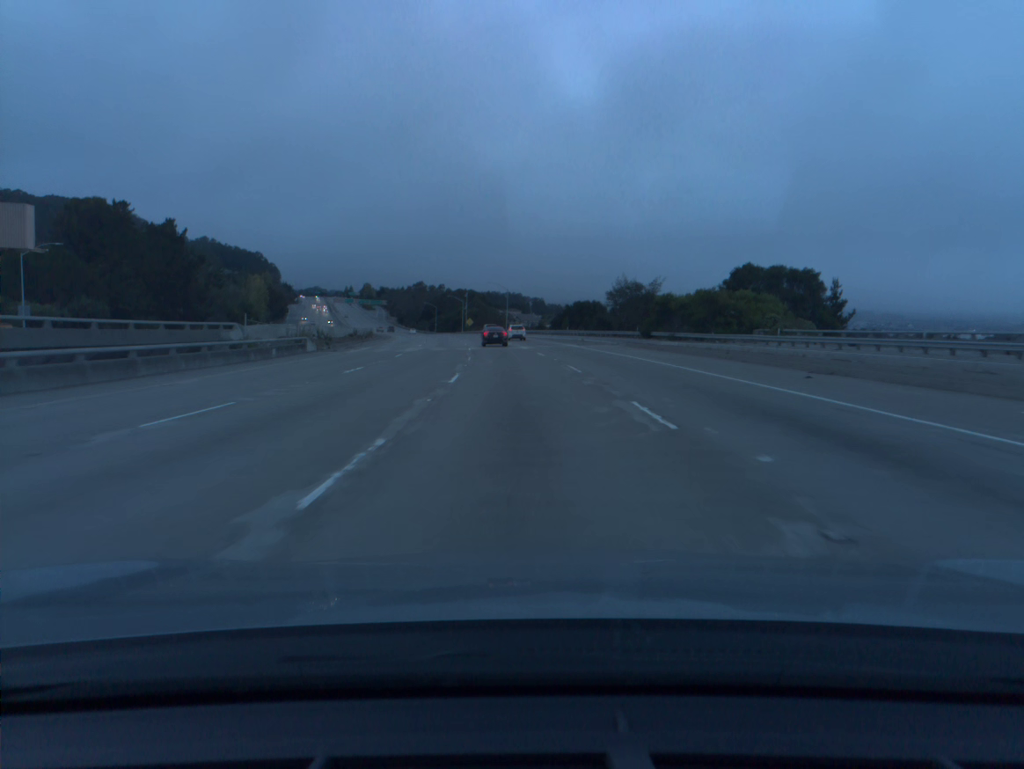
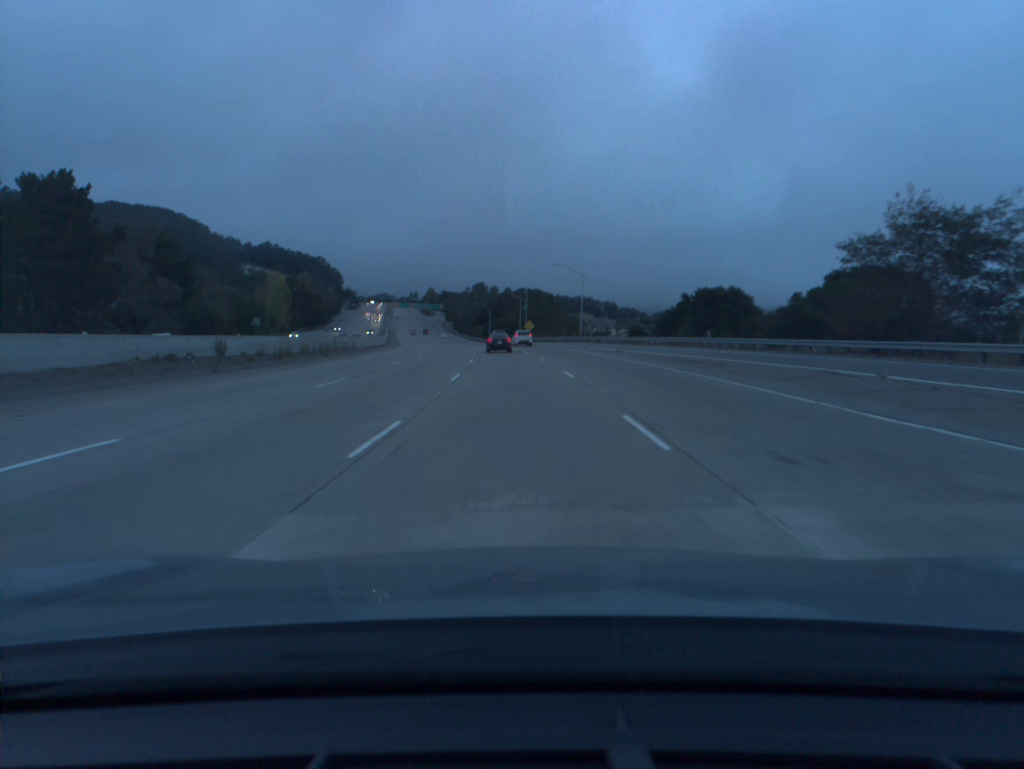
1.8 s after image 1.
(-2.4, +55.1) m; -5°
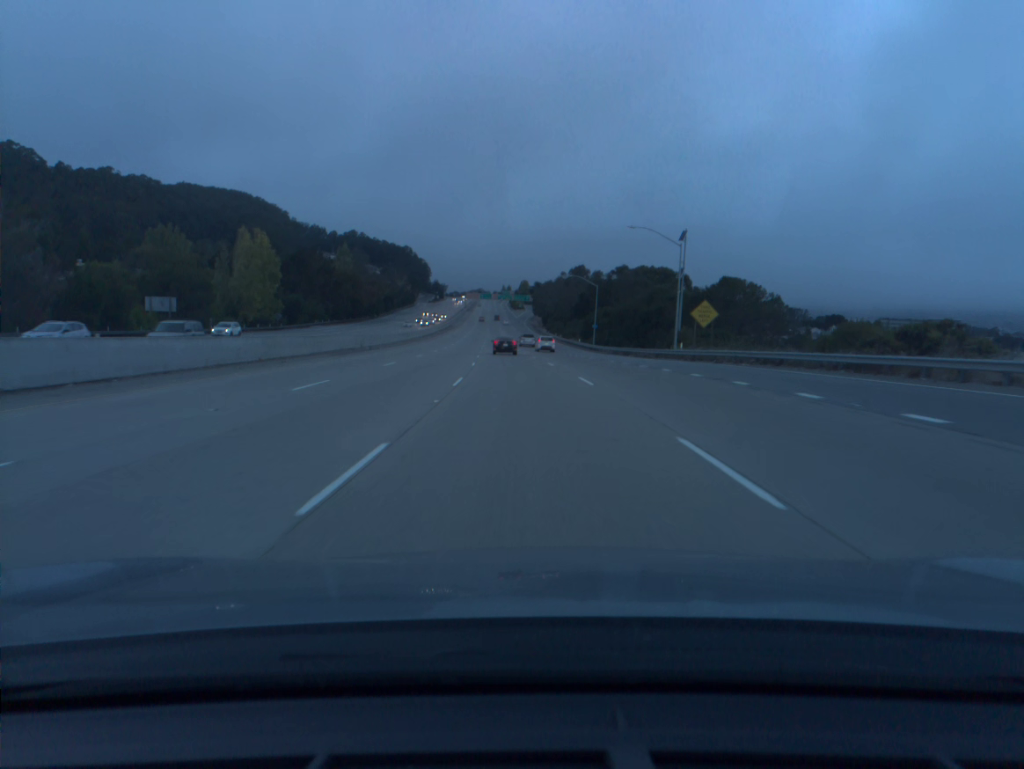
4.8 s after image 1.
(-5.8, +90.7) m; -7°
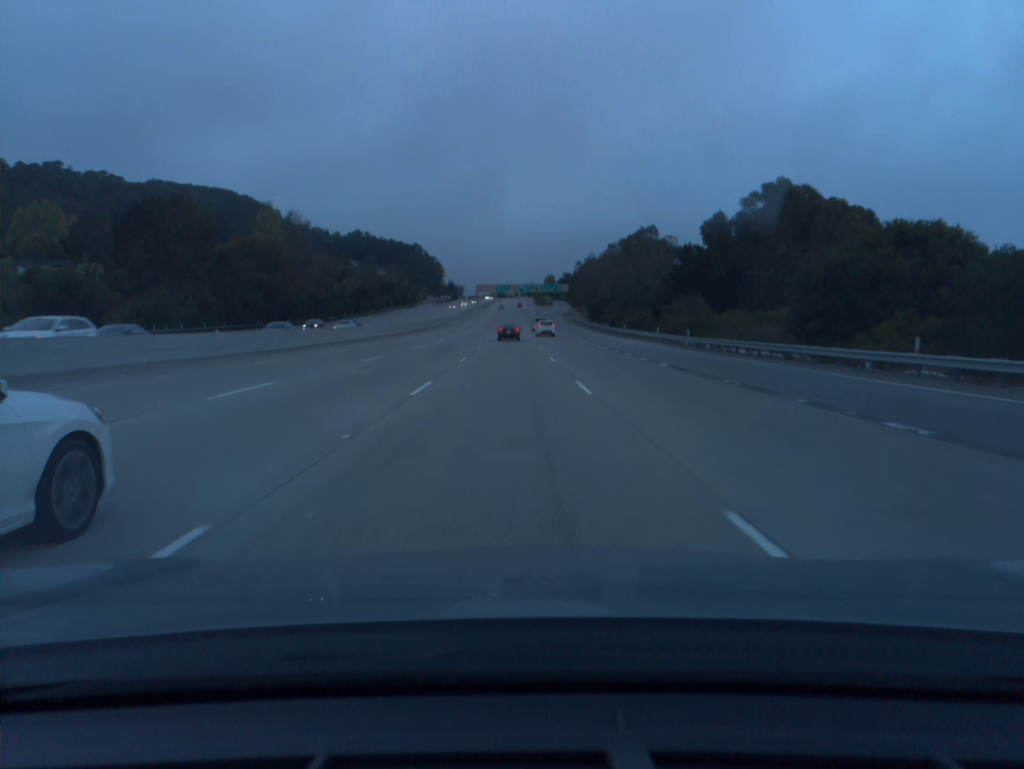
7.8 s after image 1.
(-3.3, +91.7) m; -2°
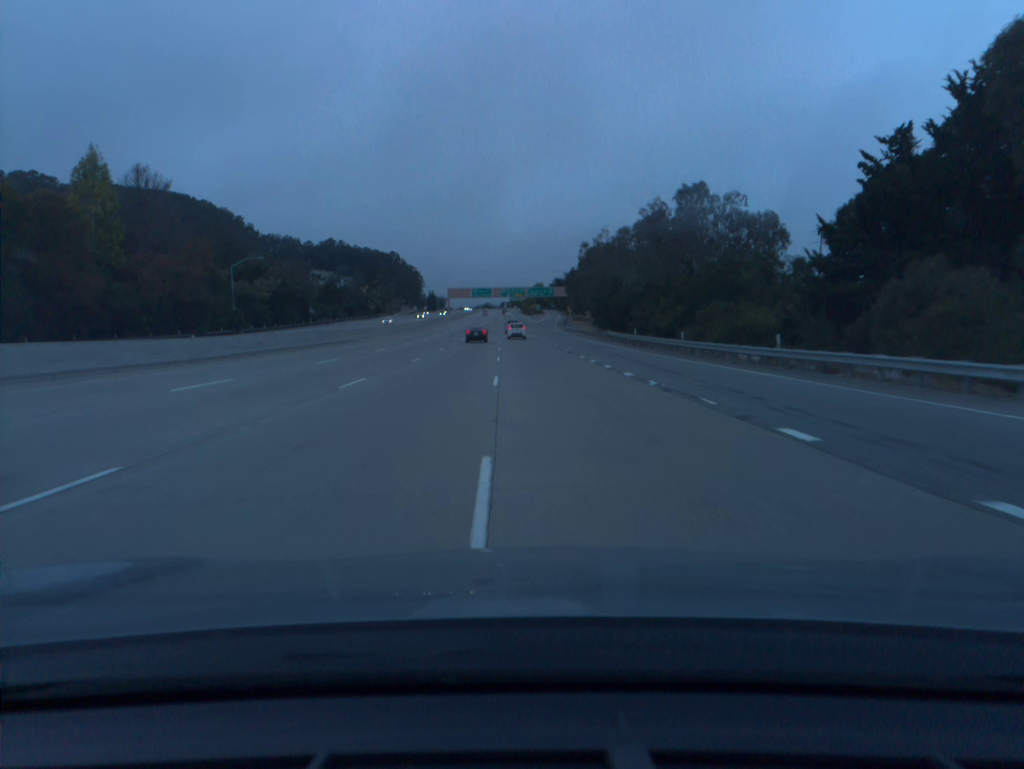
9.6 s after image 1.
(+0.6, +55.6) m; +1°
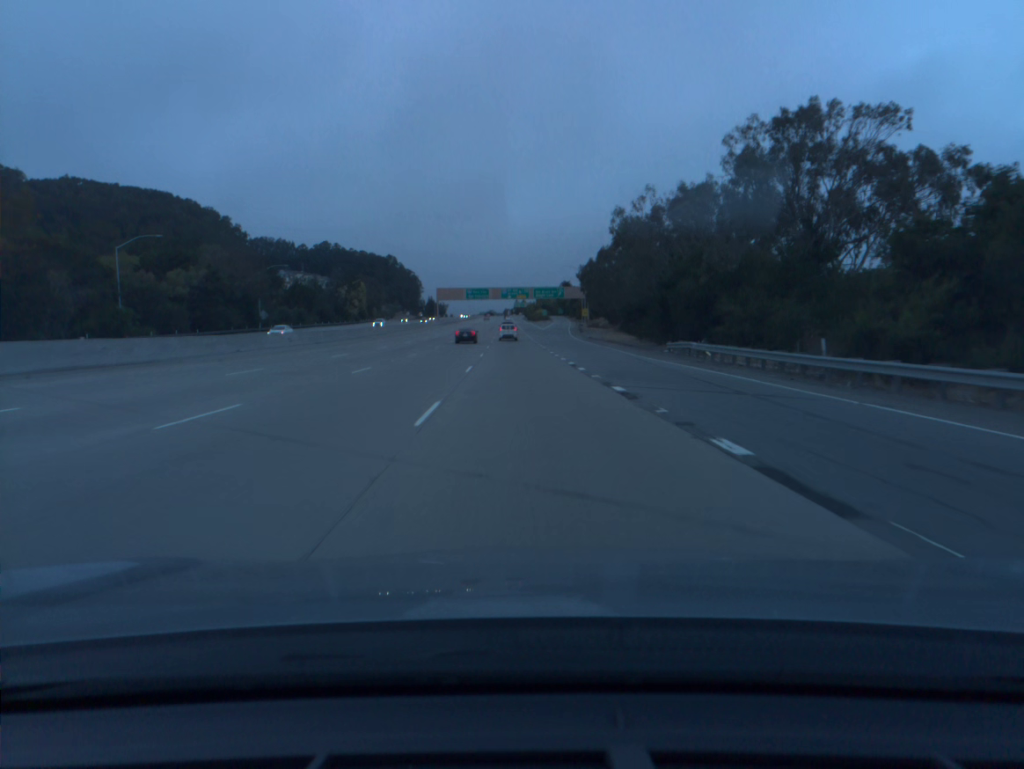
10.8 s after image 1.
(-0.2, +37.0) m; 0°
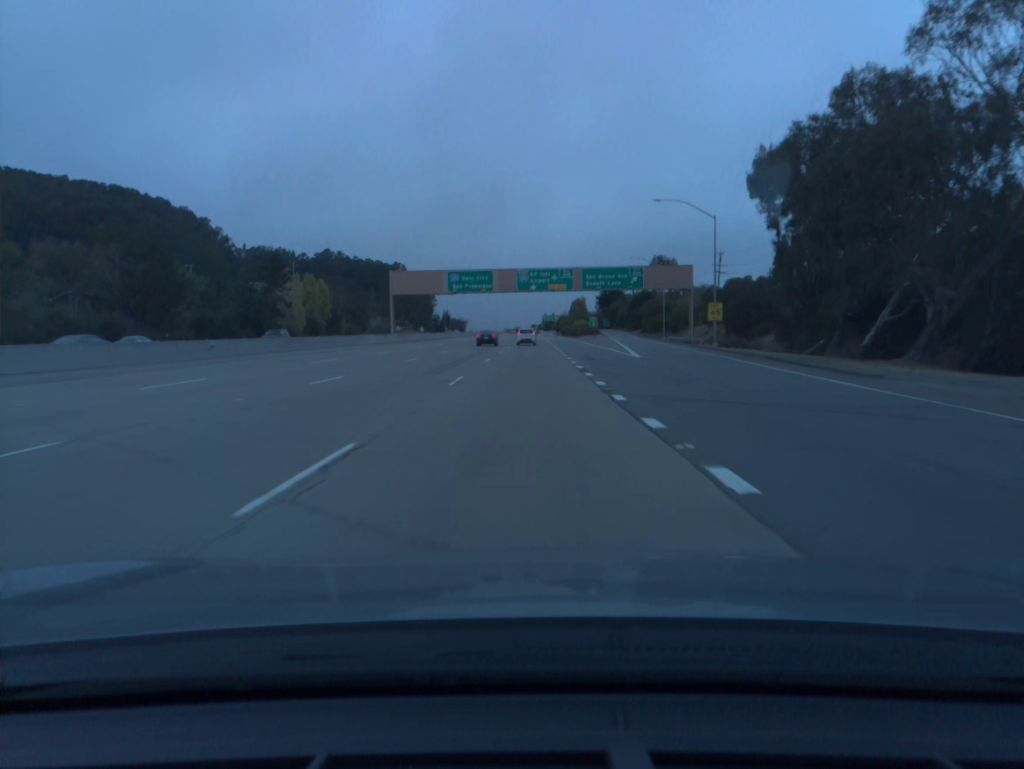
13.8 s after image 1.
(-1.8, +92.9) m; -2°
